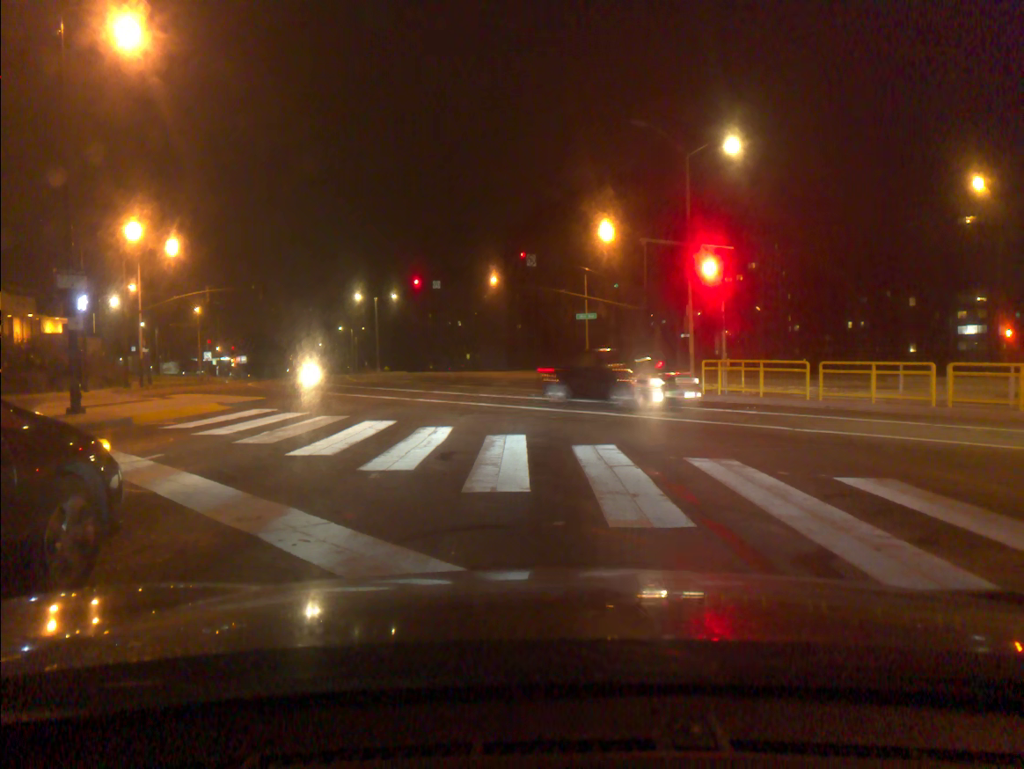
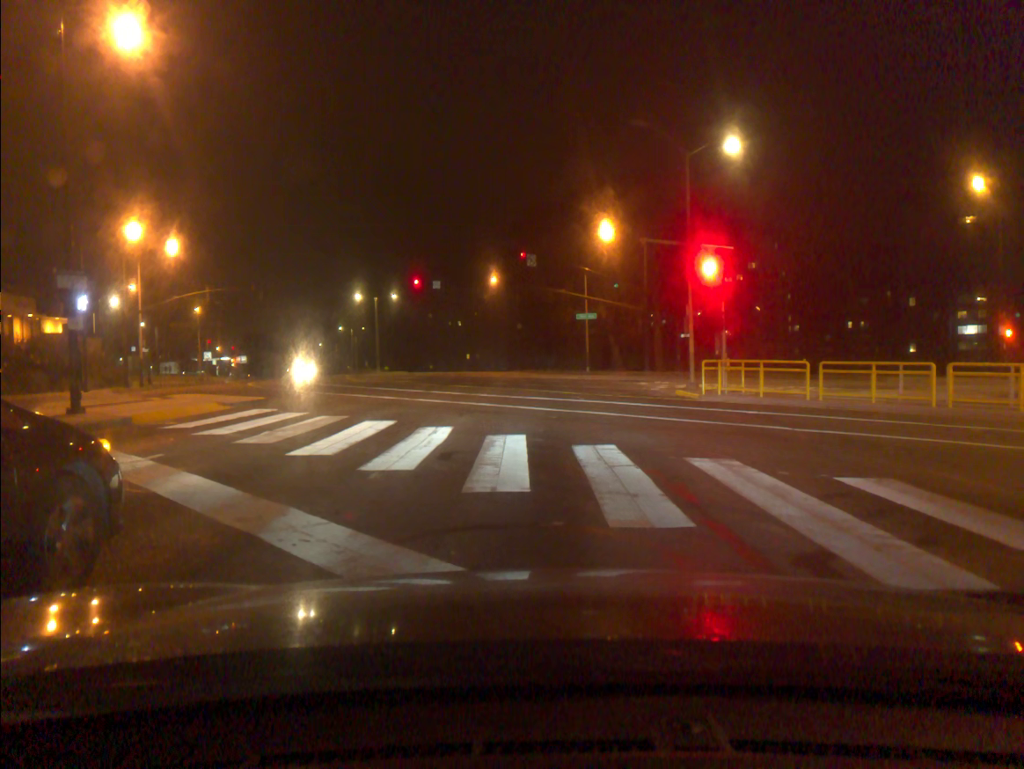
(0.0, 0.0) m; 0°
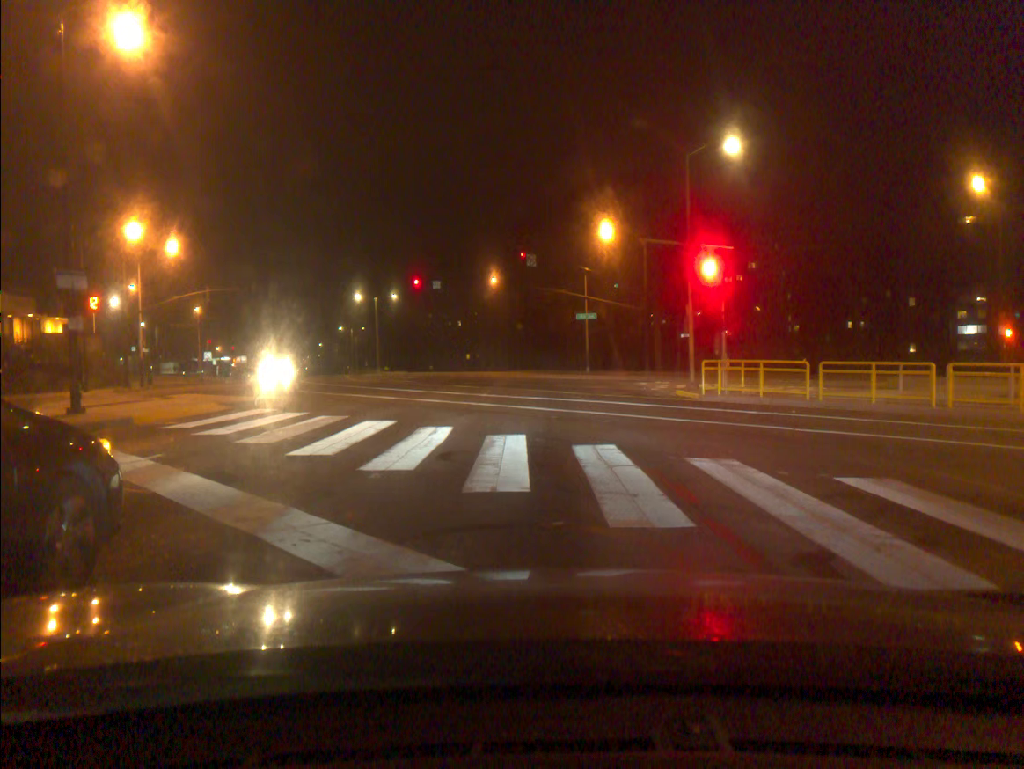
(0.0, 0.0) m; 0°
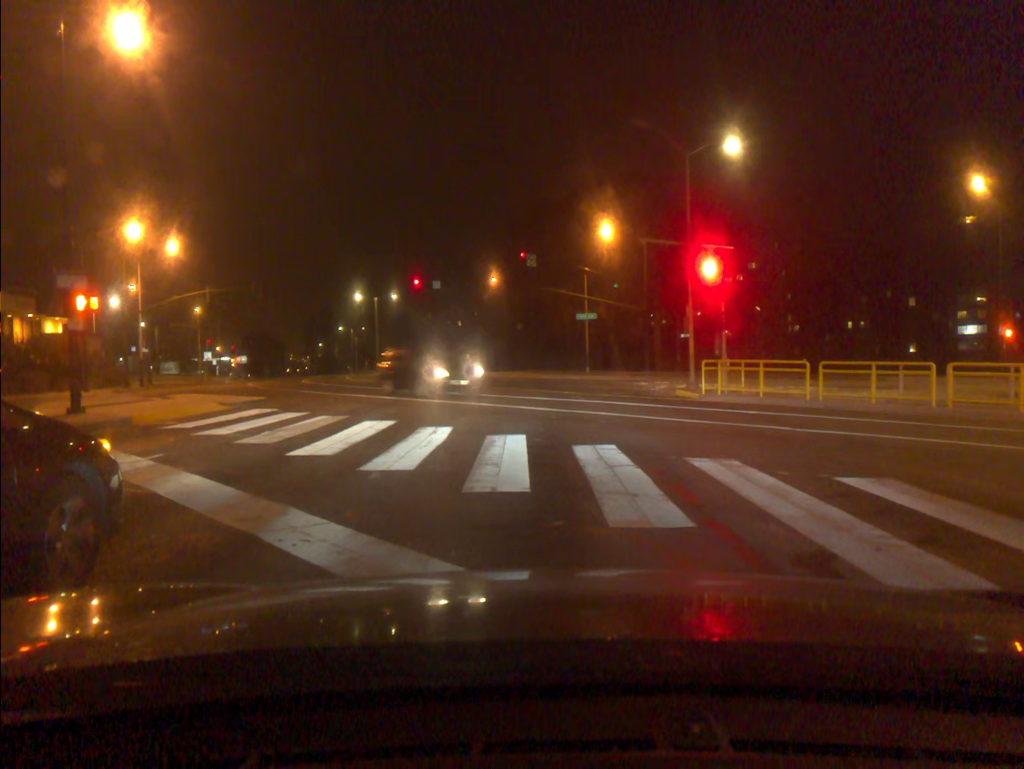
(0.0, 0.0) m; 0°
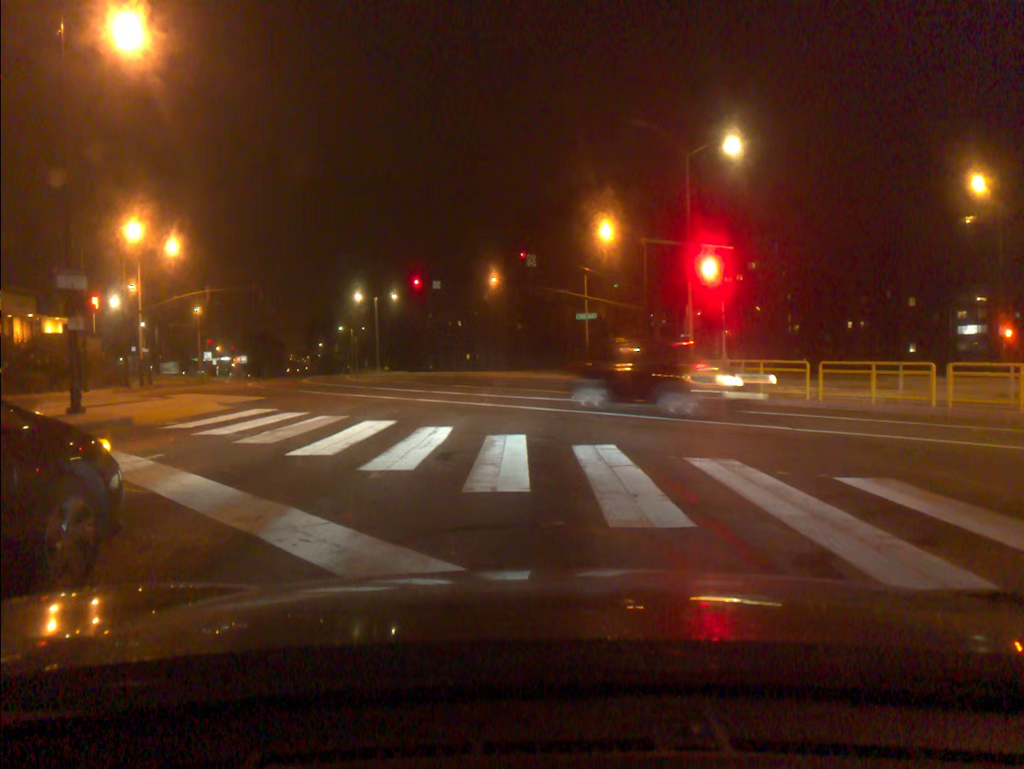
(0.0, 0.0) m; 0°
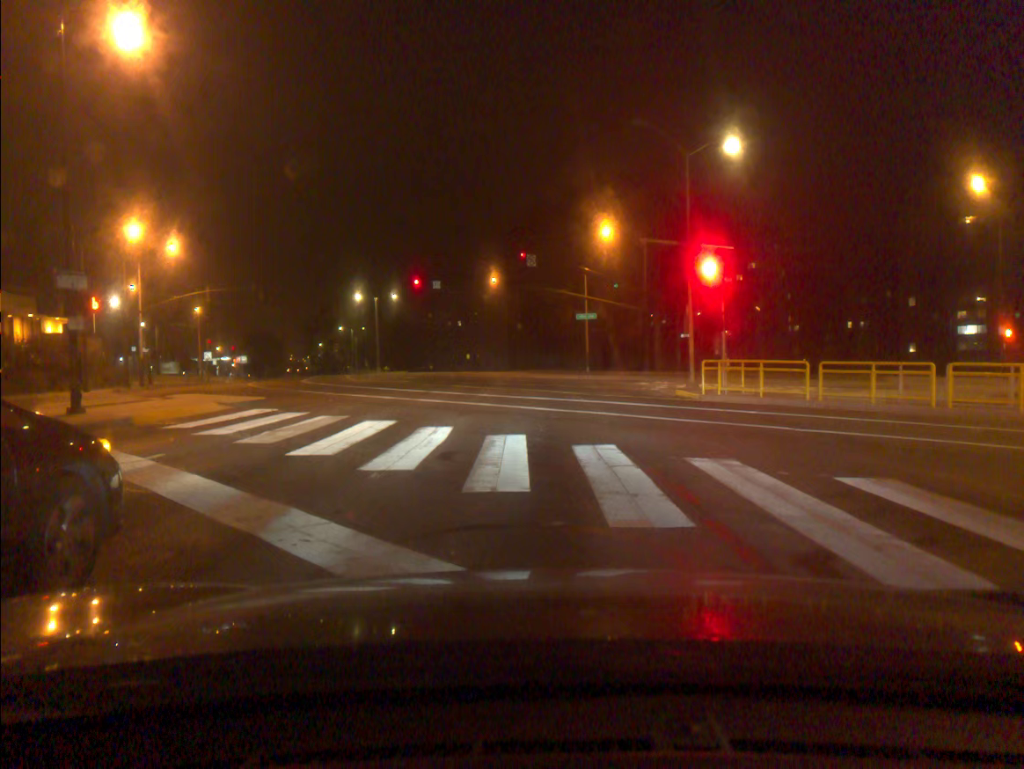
(0.0, 0.0) m; 0°
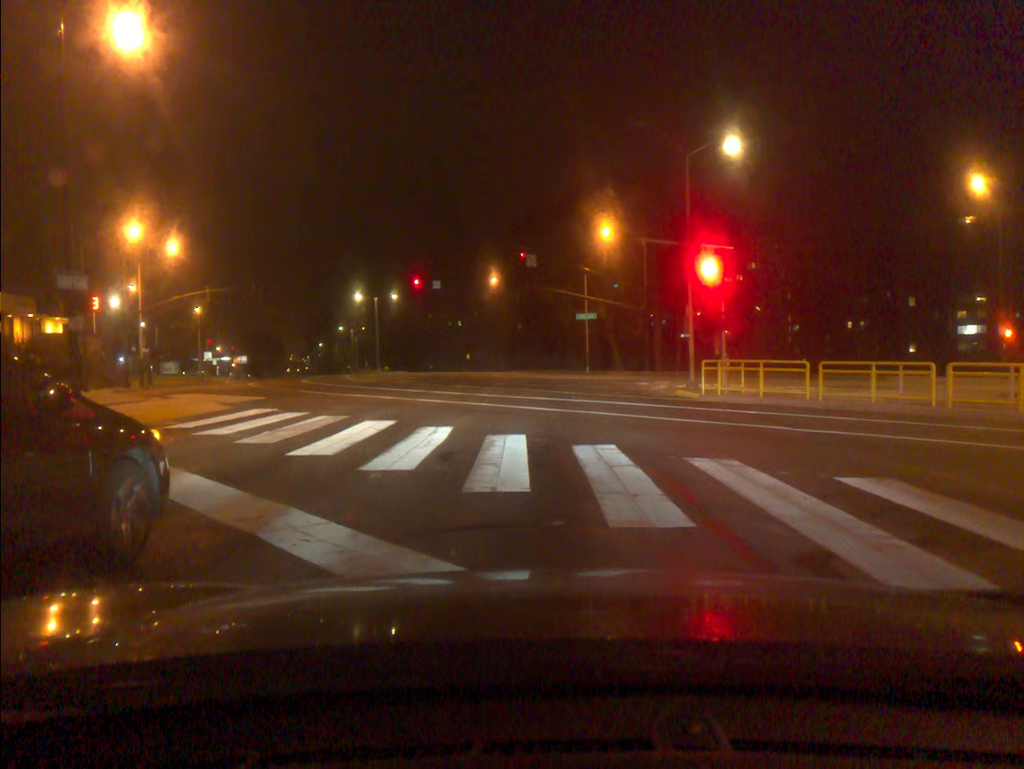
(0.0, 0.0) m; 0°
